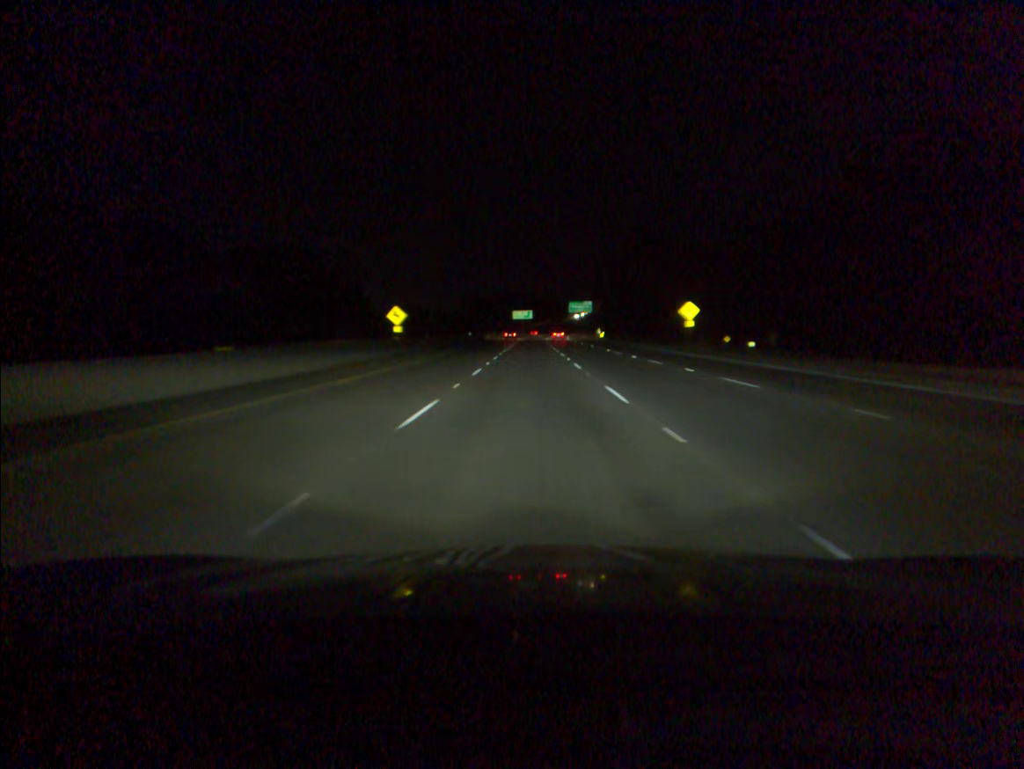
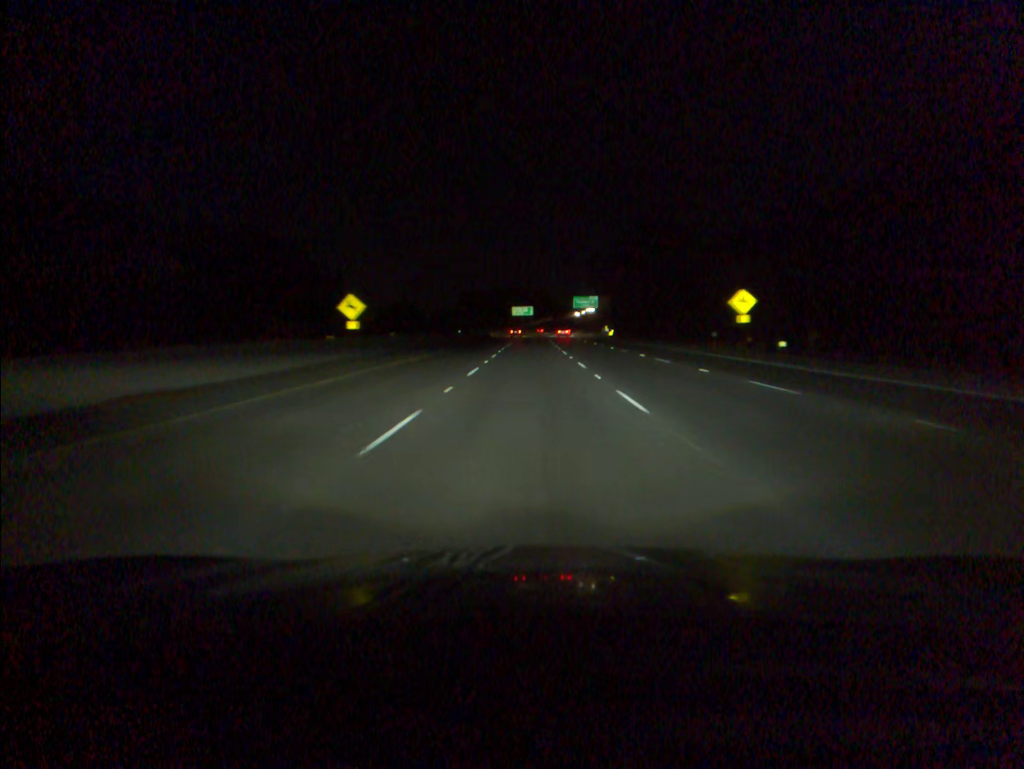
(0.0, +16.9) m; 0°
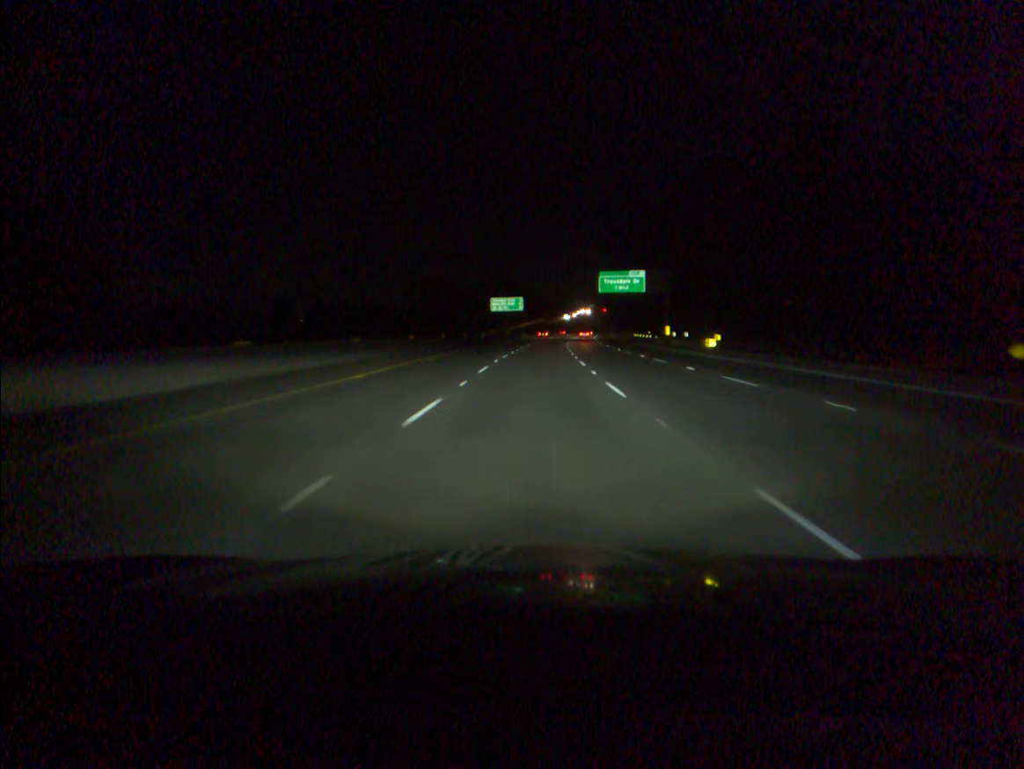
(+0.3, +84.1) m; +1°
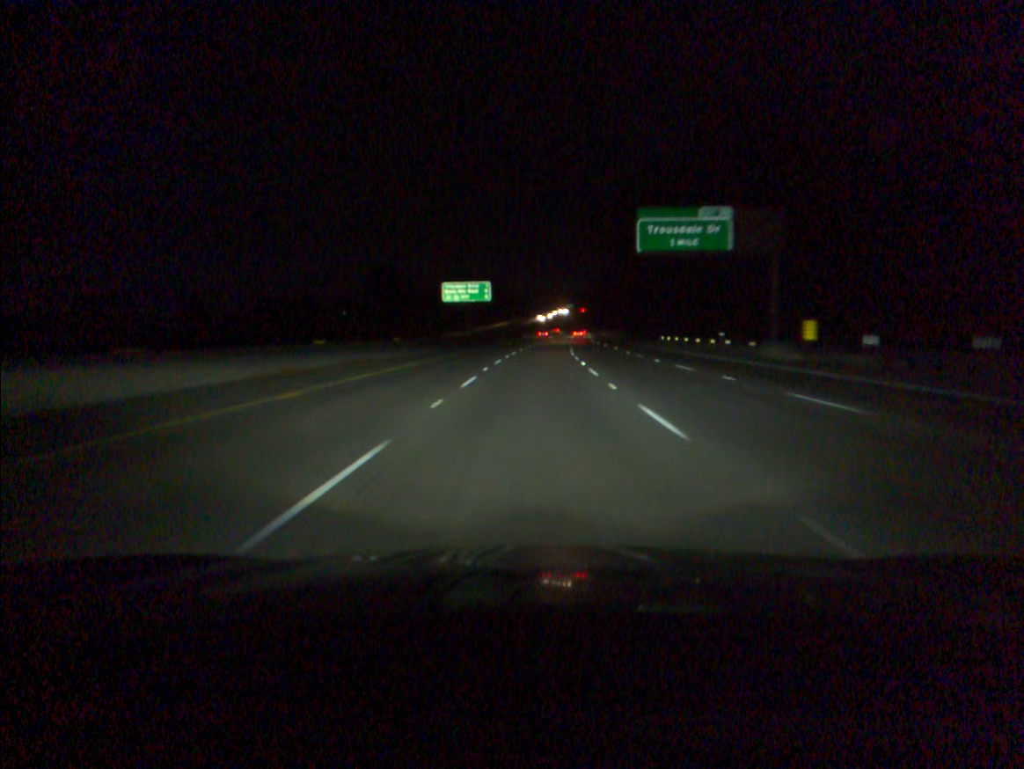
(+0.7, +50.2) m; +2°
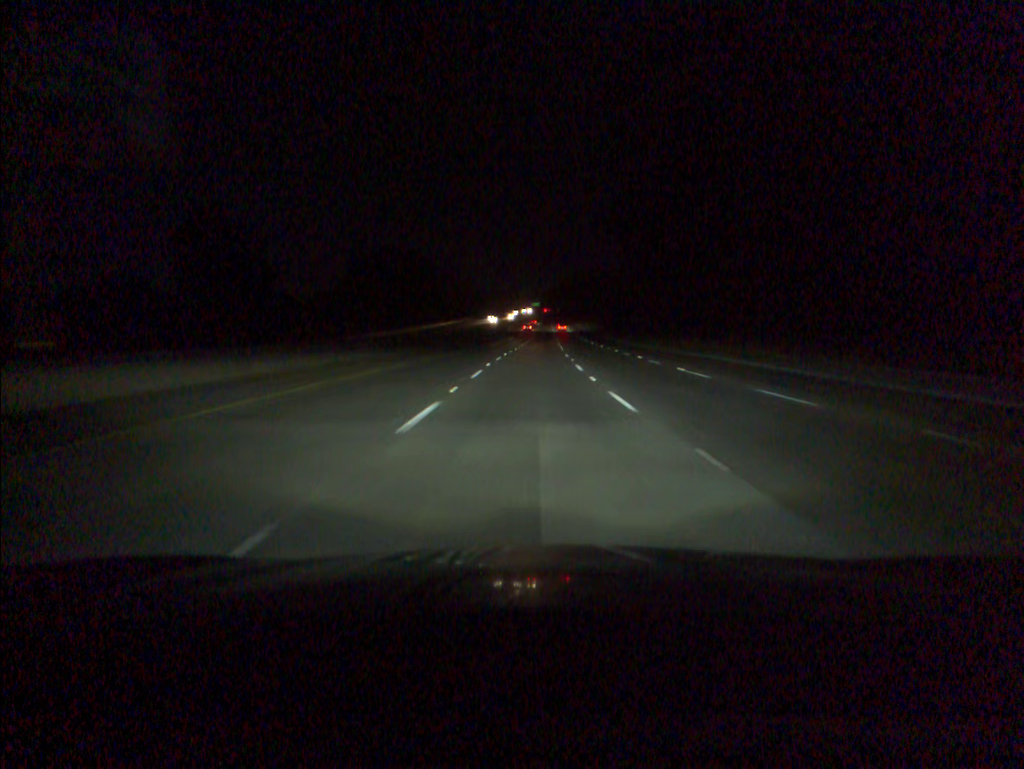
(+2.2, +84.0) m; +3°
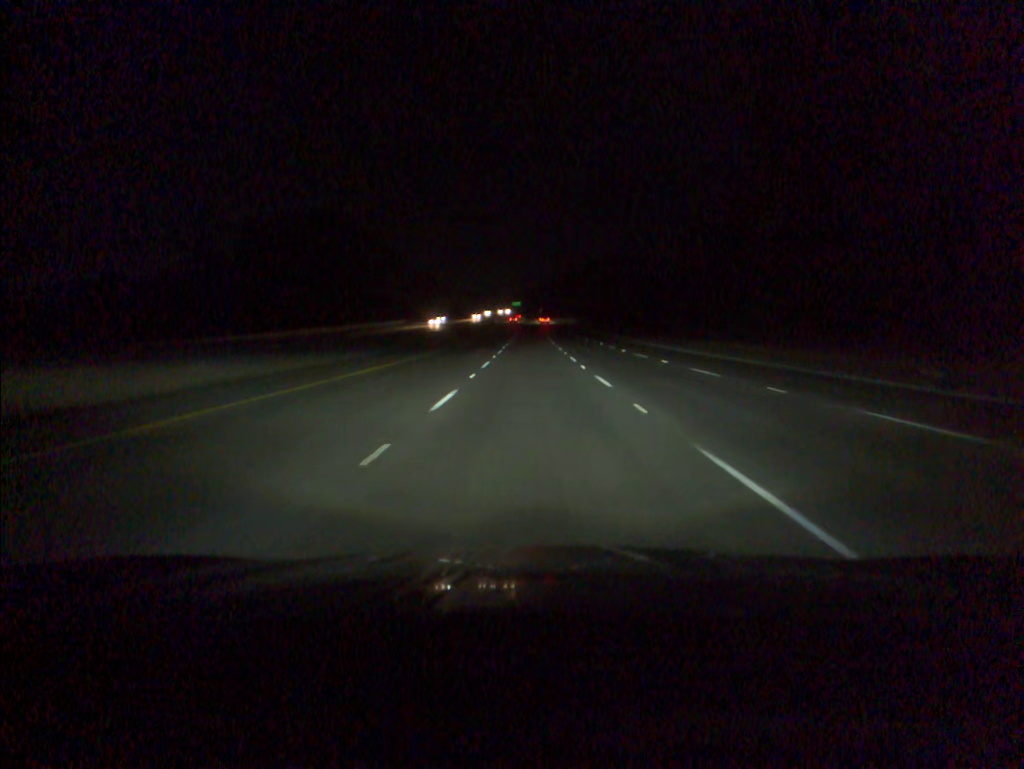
(+0.7, +67.6) m; +1°
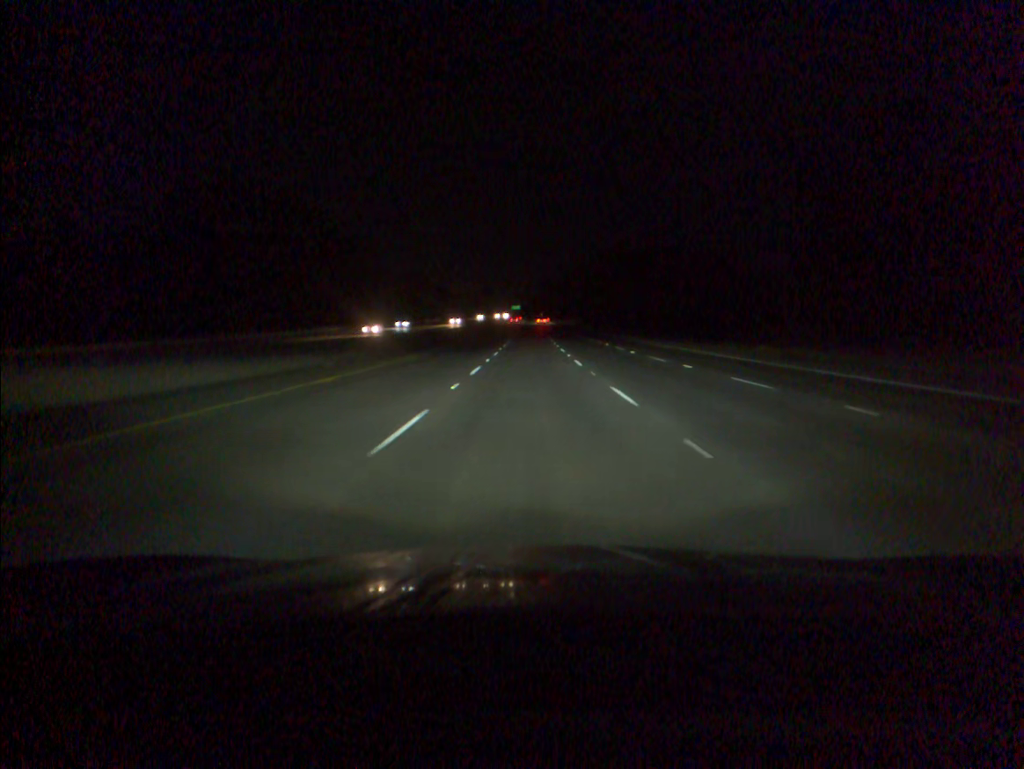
(0.0, +33.8) m; 0°
